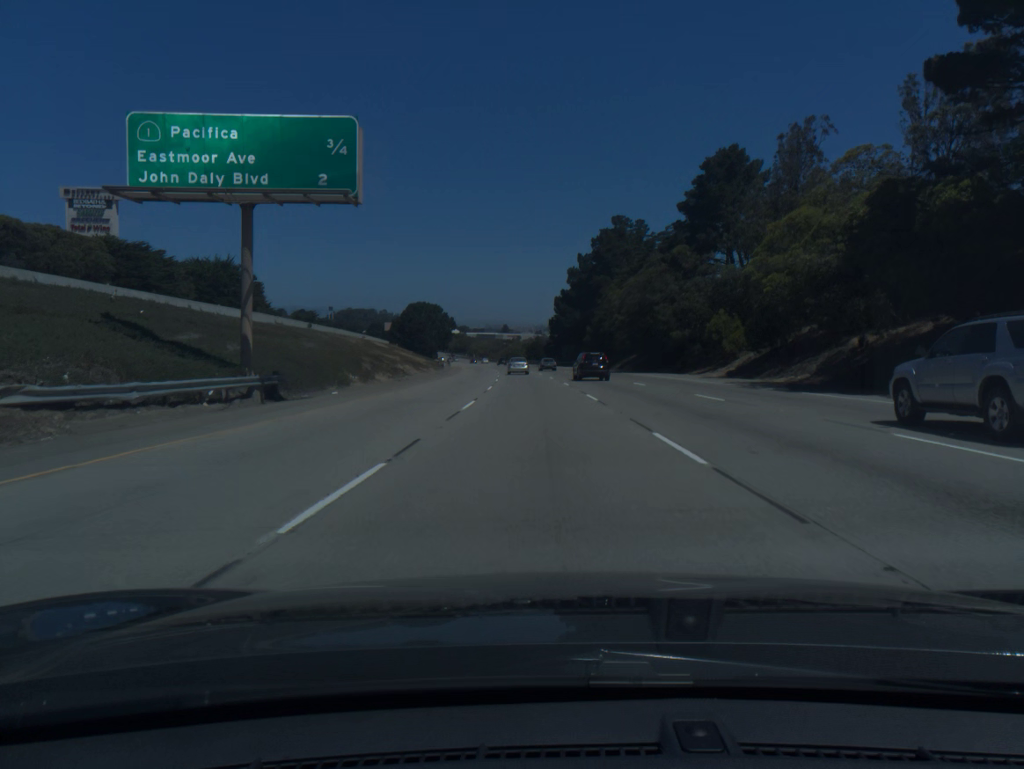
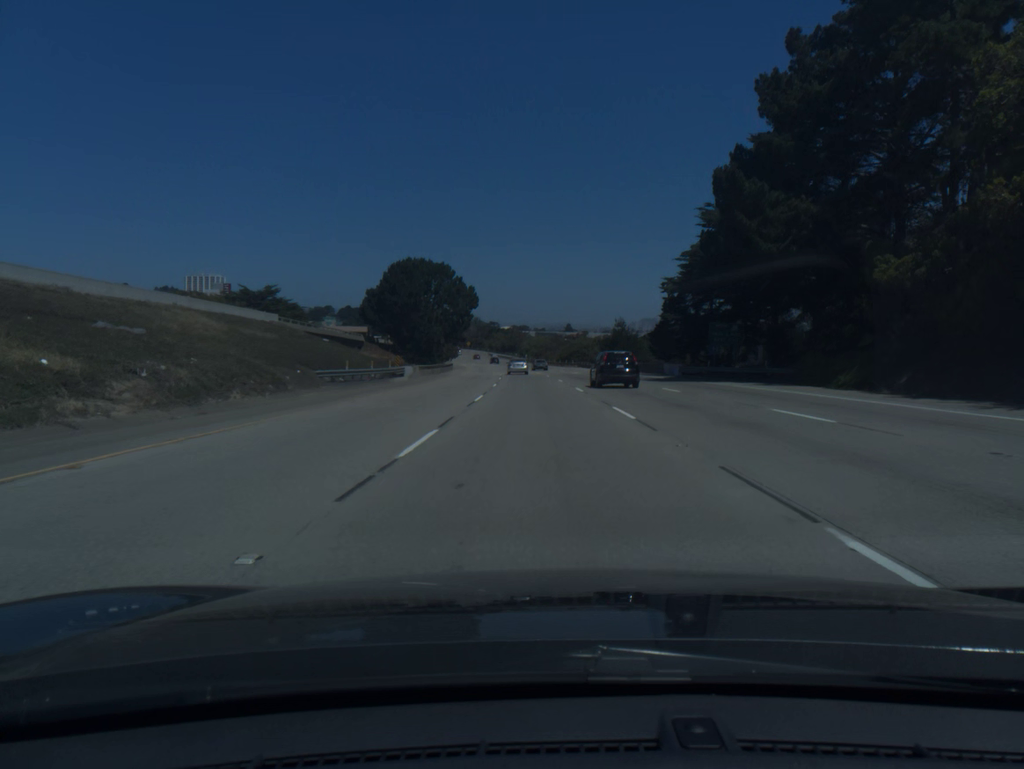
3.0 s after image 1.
(-3.8, +95.1) m; -4°
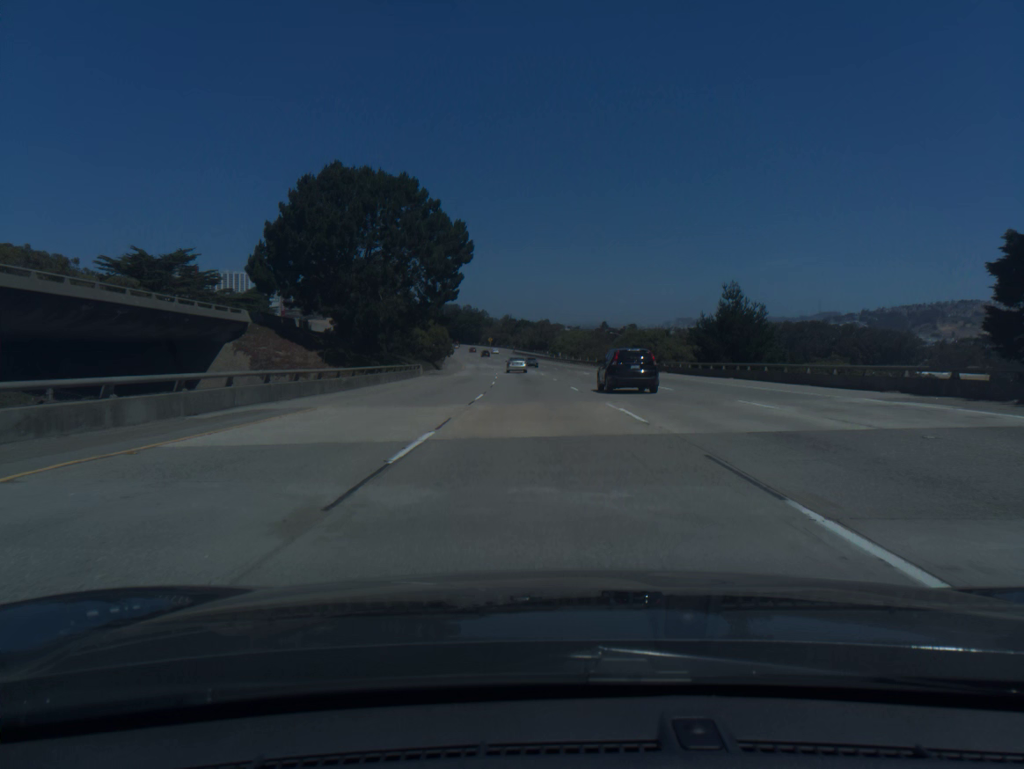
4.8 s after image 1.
(-1.3, +57.5) m; -2°
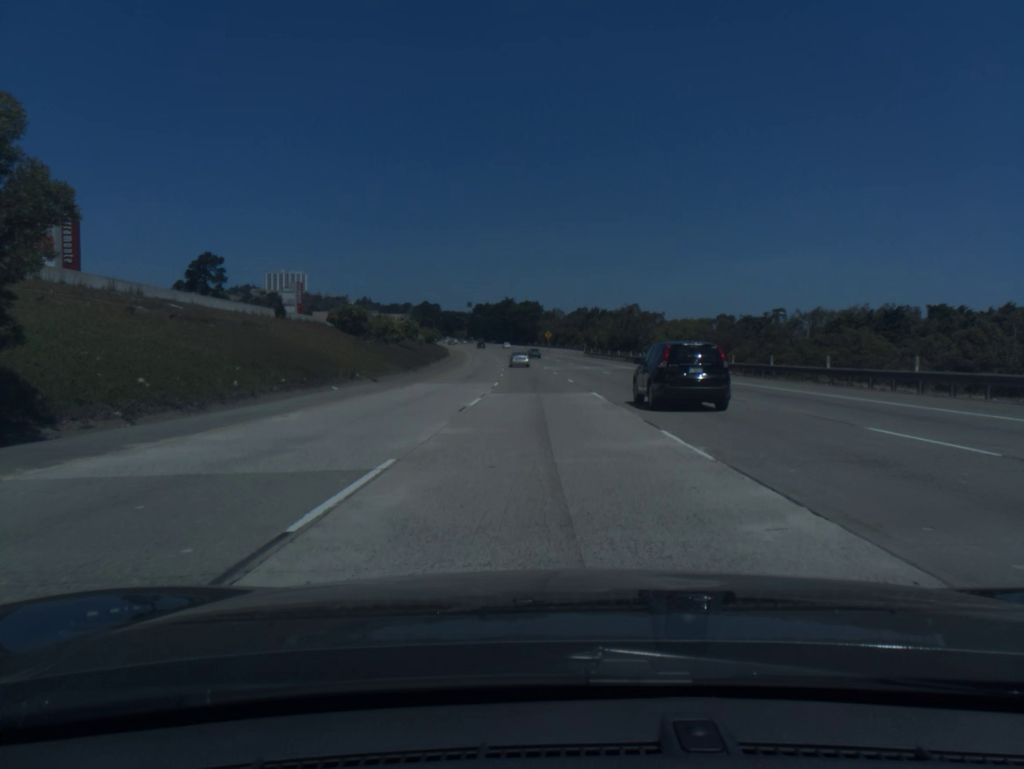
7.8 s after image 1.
(-4.1, +96.2) m; -5°
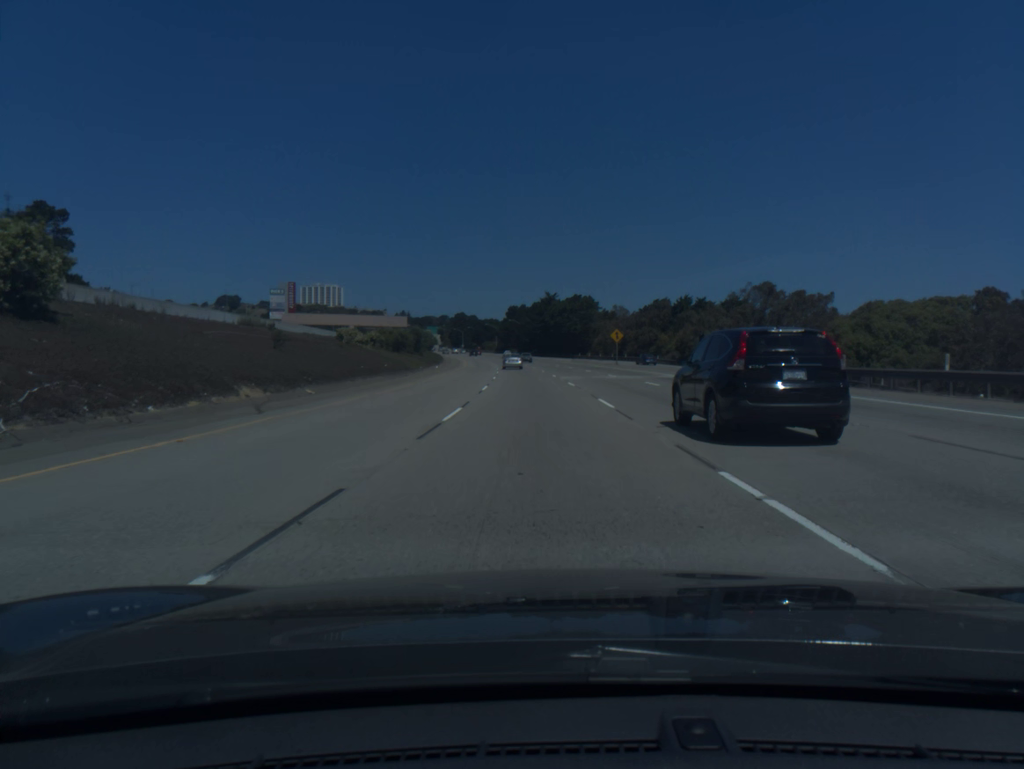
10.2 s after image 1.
(-2.0, +77.8) m; -3°
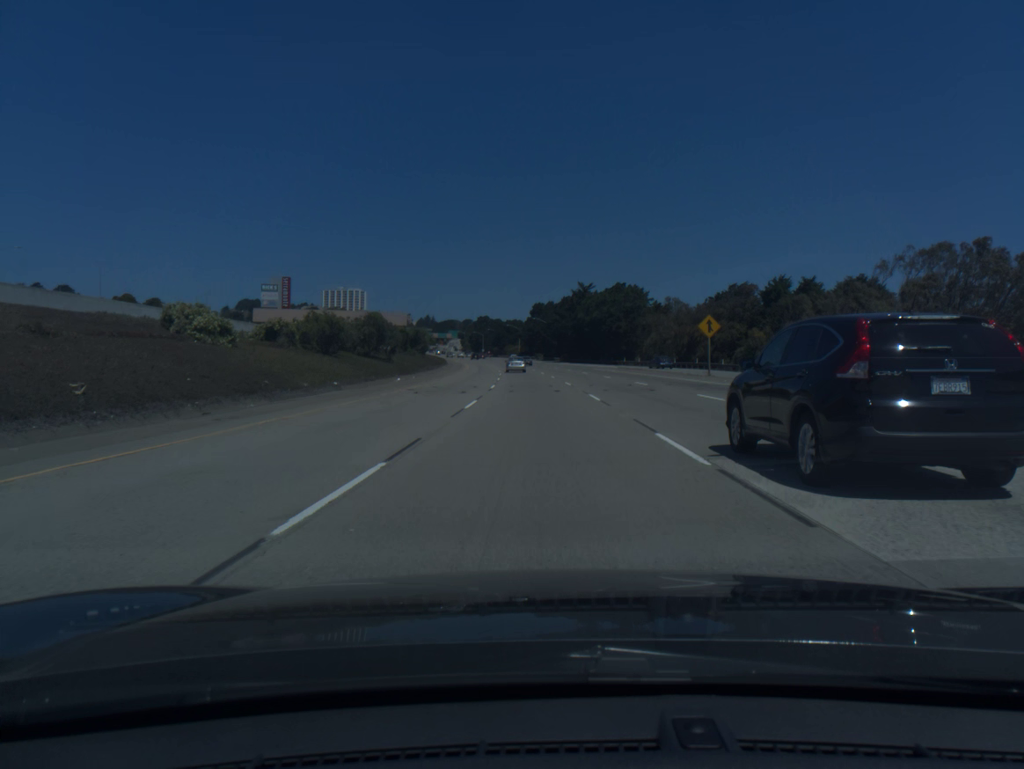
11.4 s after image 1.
(-0.7, +39.2) m; -2°
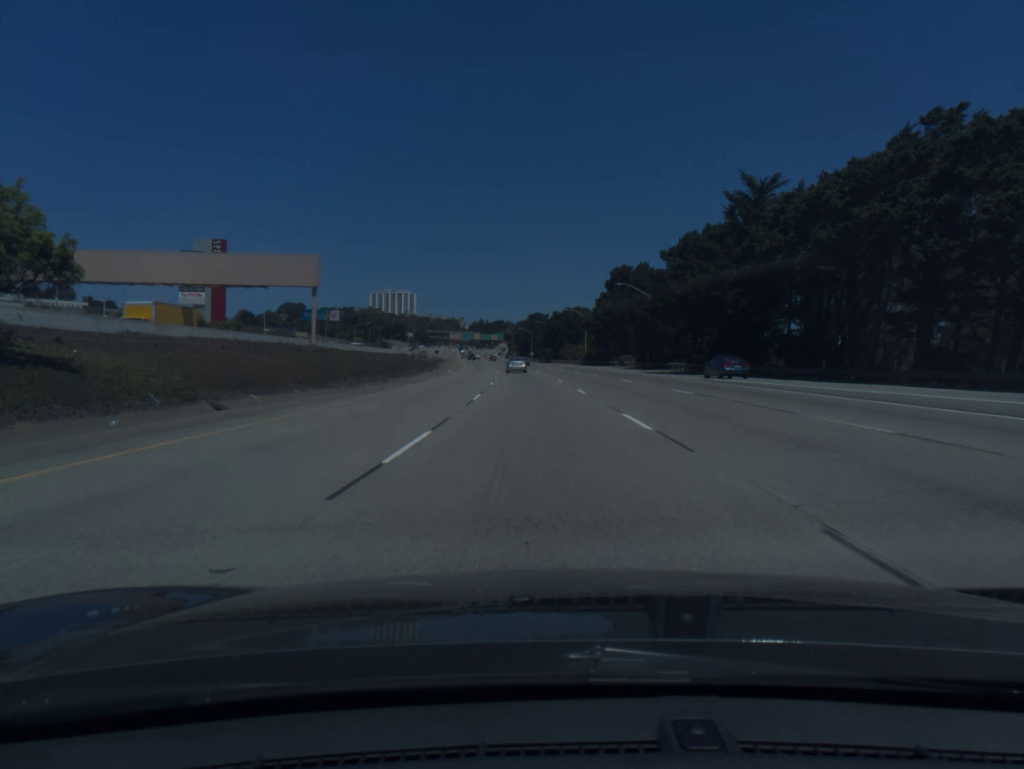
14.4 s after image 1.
(-3.8, +98.0) m; -5°
